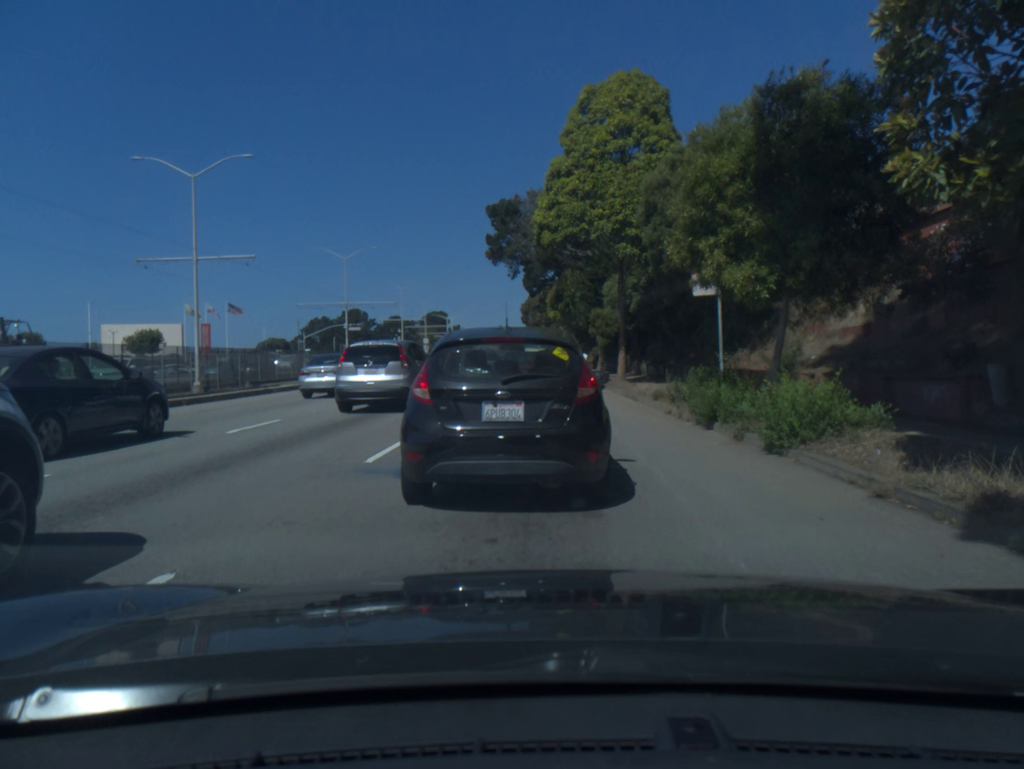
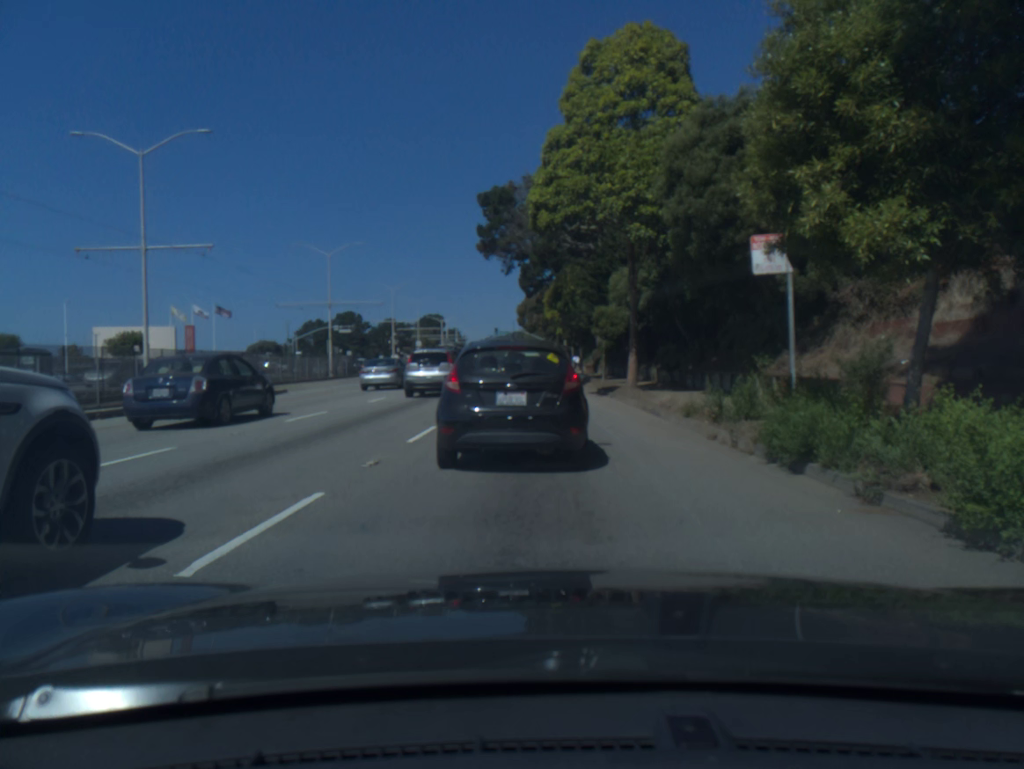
(0.0, +4.4) m; 0°
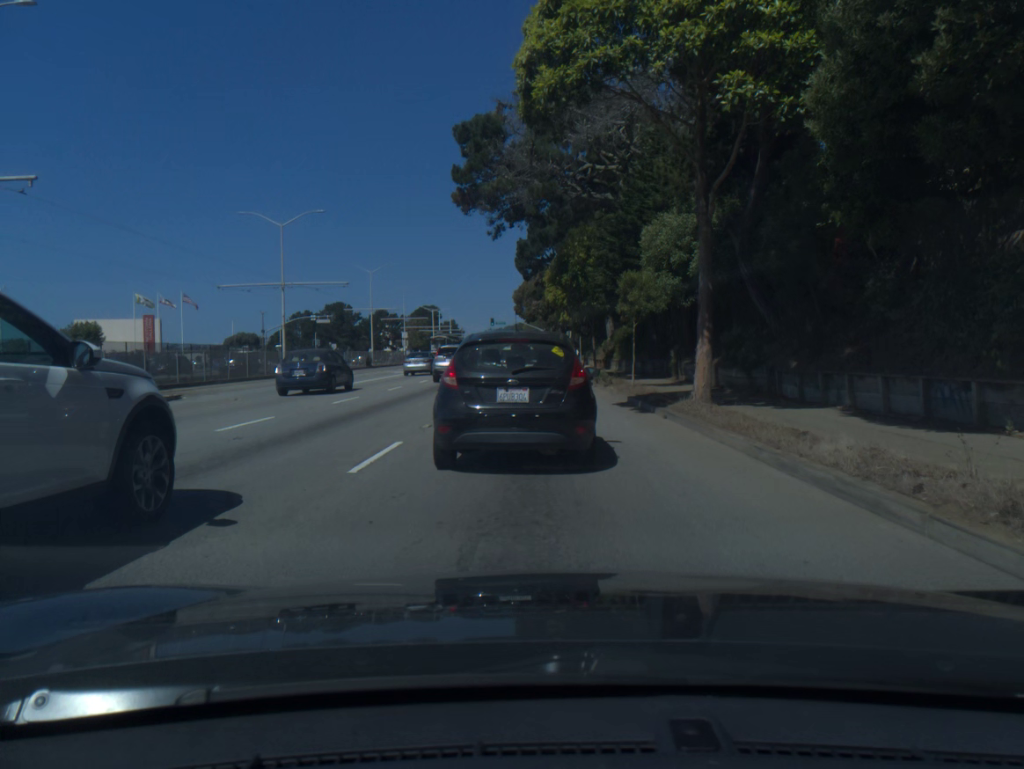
(0.0, +10.7) m; 0°
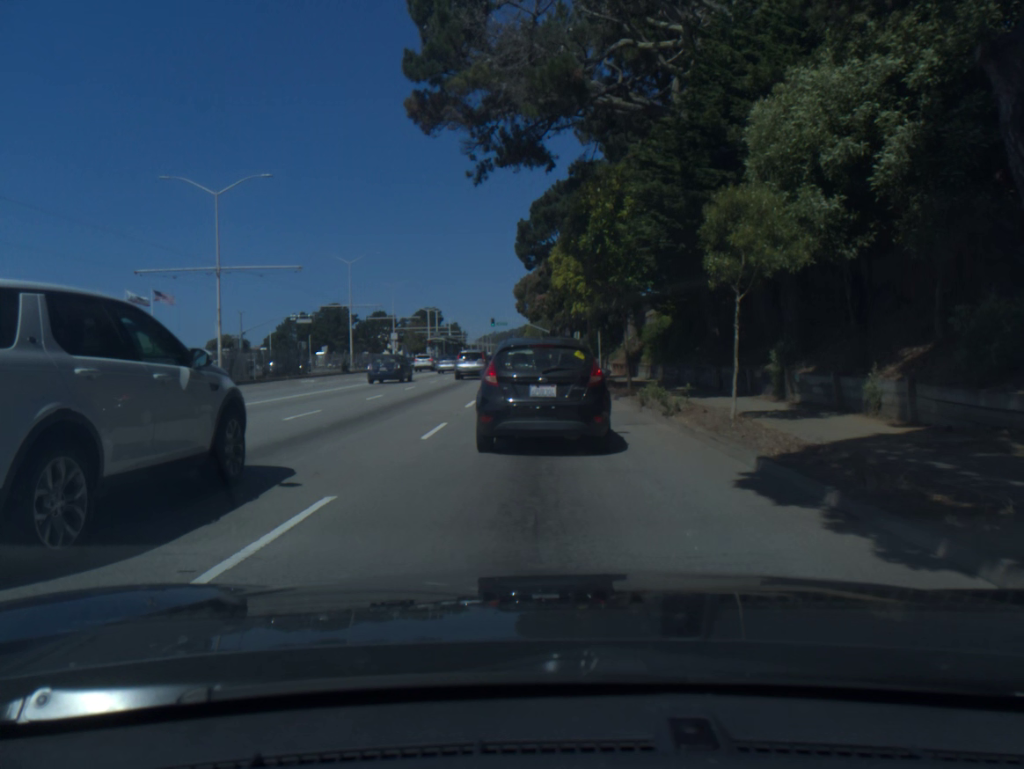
(-0.1, +11.4) m; -1°
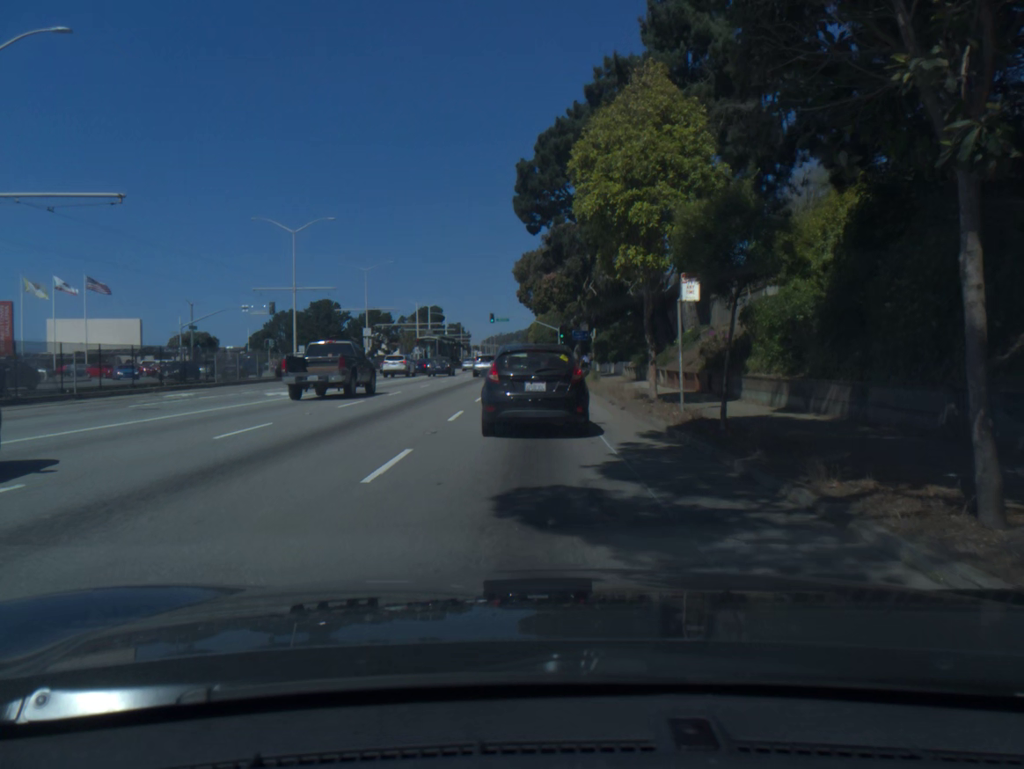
(0.0, +17.8) m; -1°
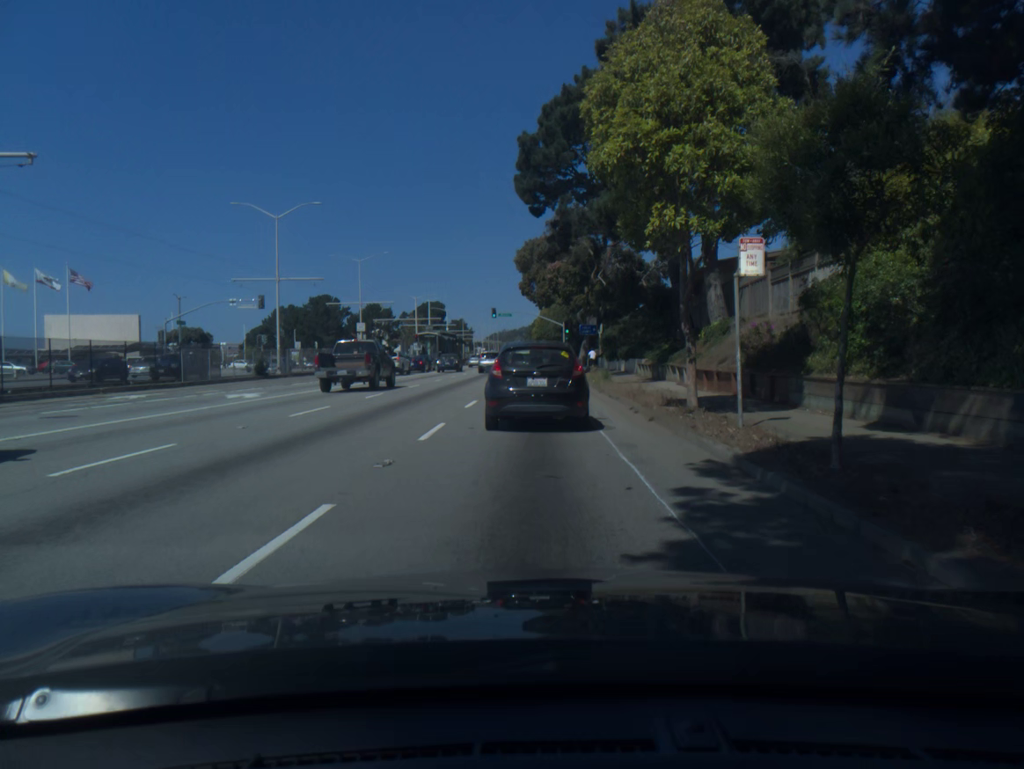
(0.0, +4.1) m; 0°
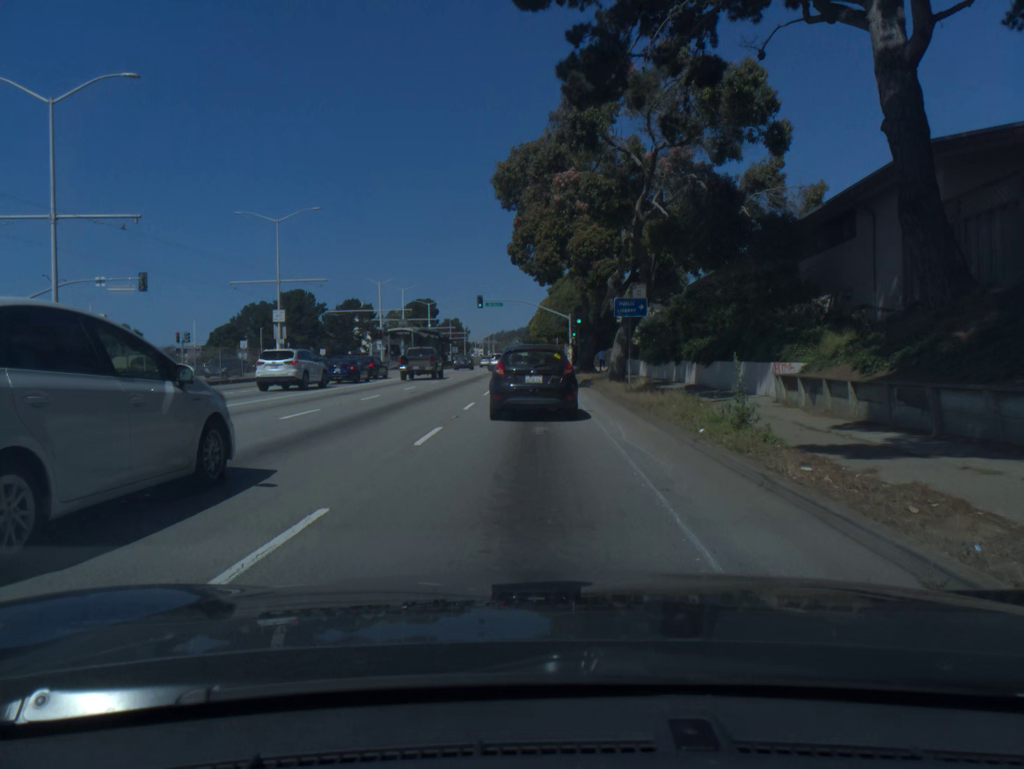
(+0.1, +22.3) m; +1°
